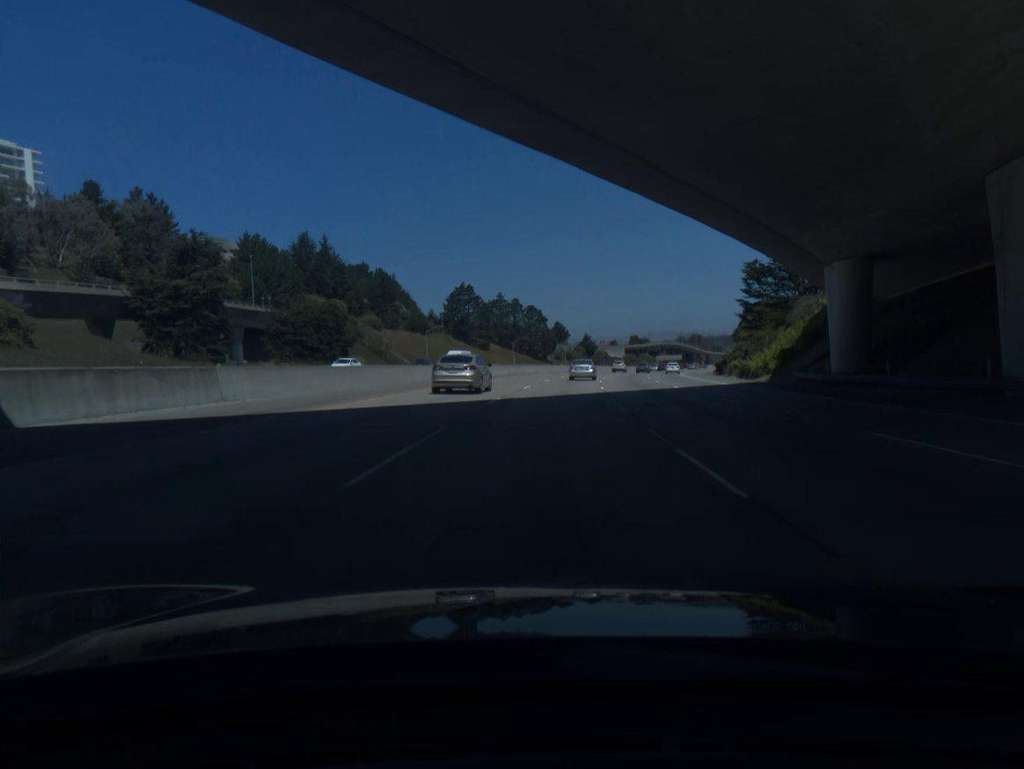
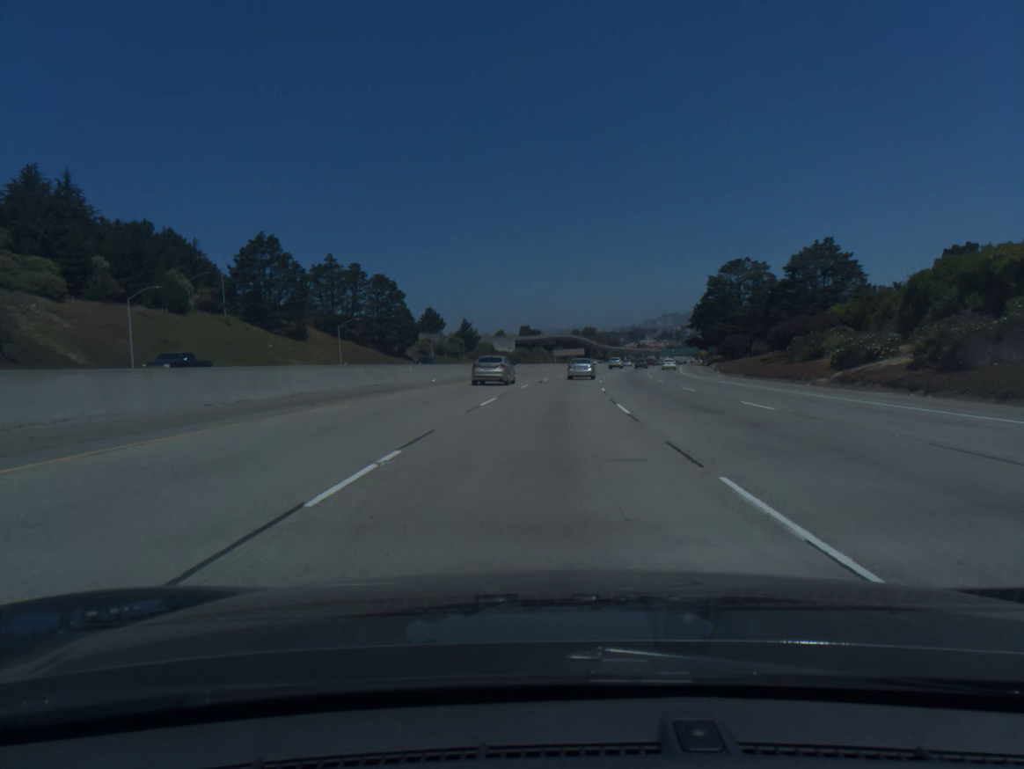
(+6.5, +87.7) m; +9°
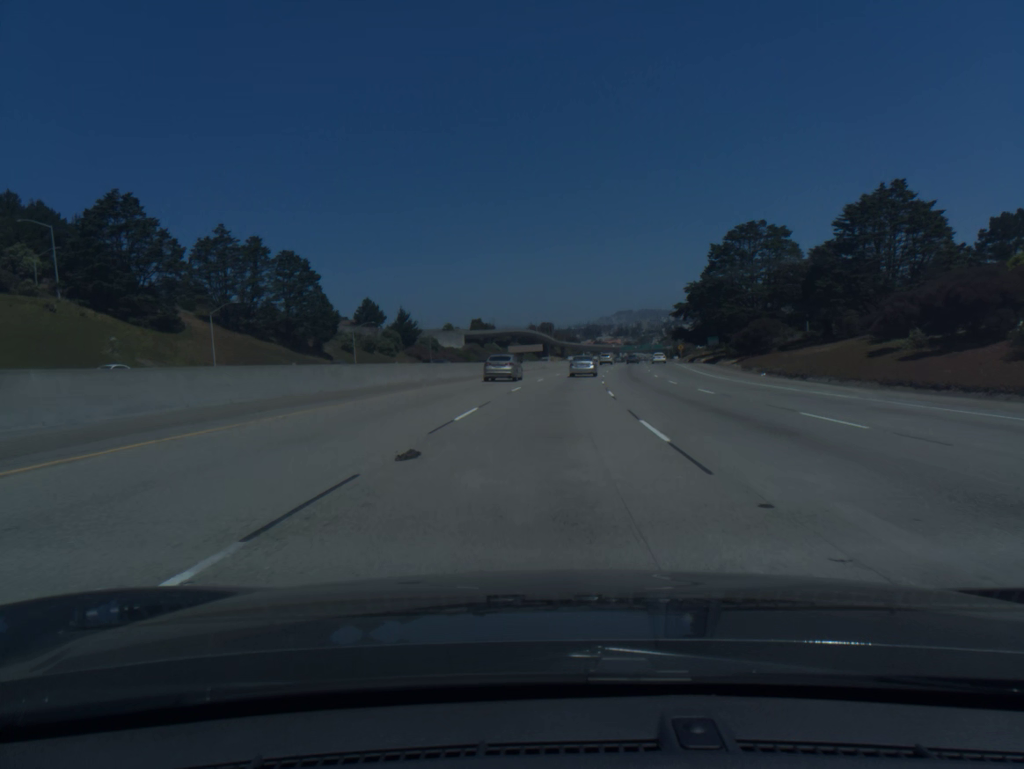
(+1.0, +35.1) m; +3°
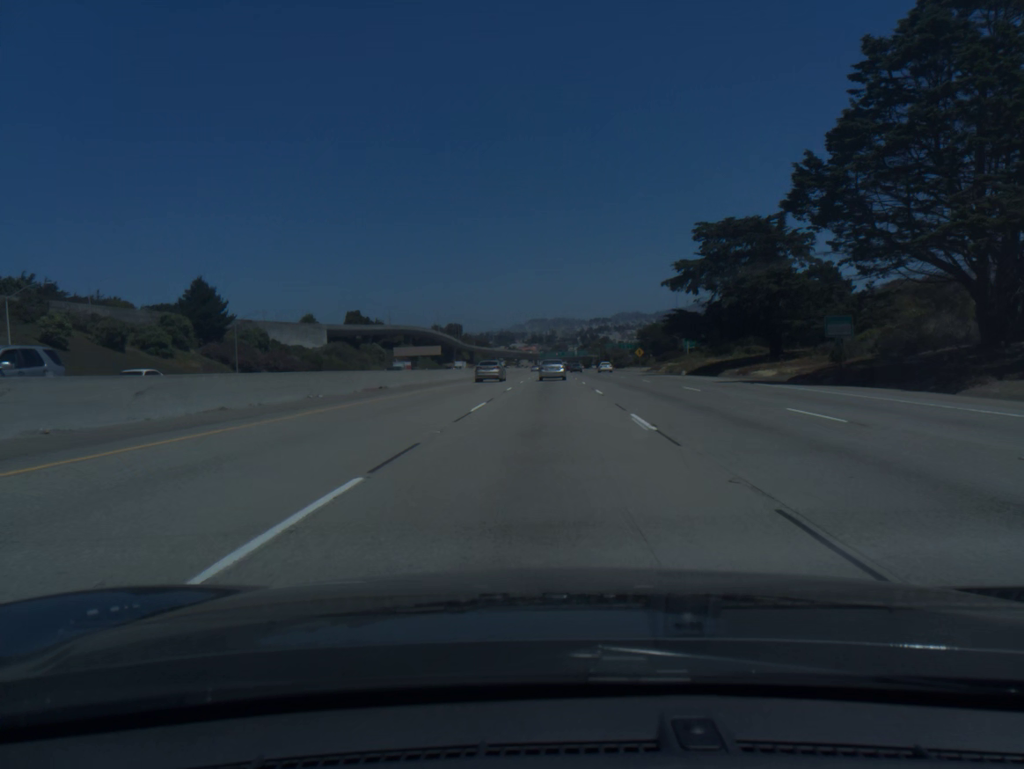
(+4.0, +69.5) m; +6°
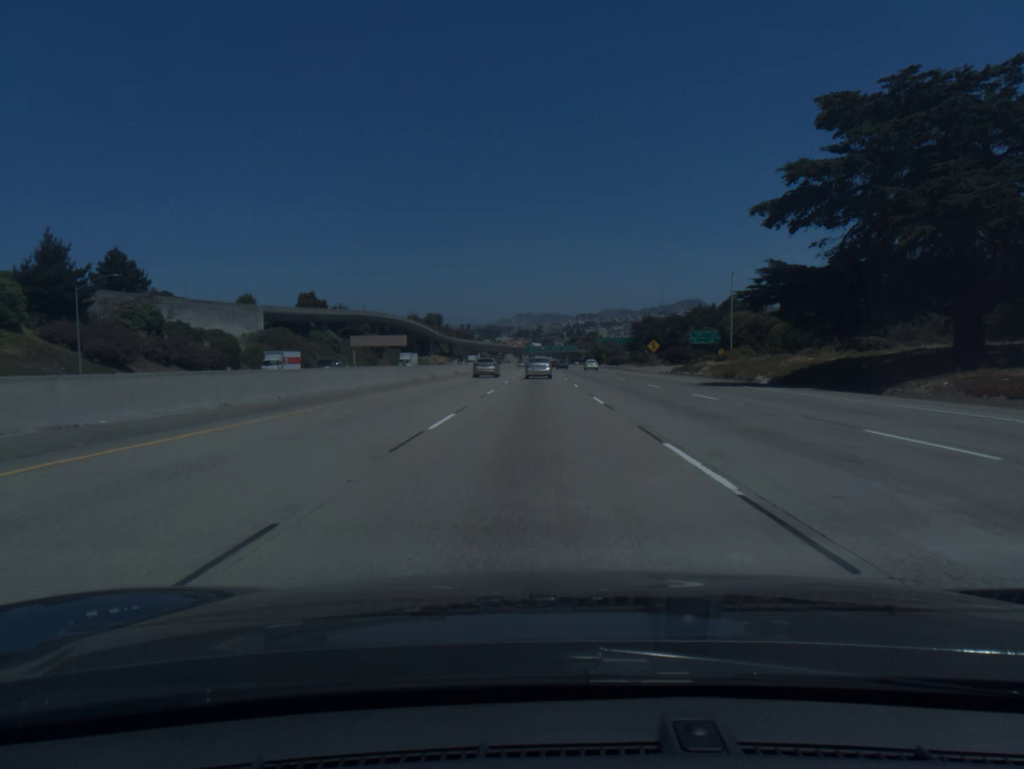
(+0.4, +34.5) m; +1°
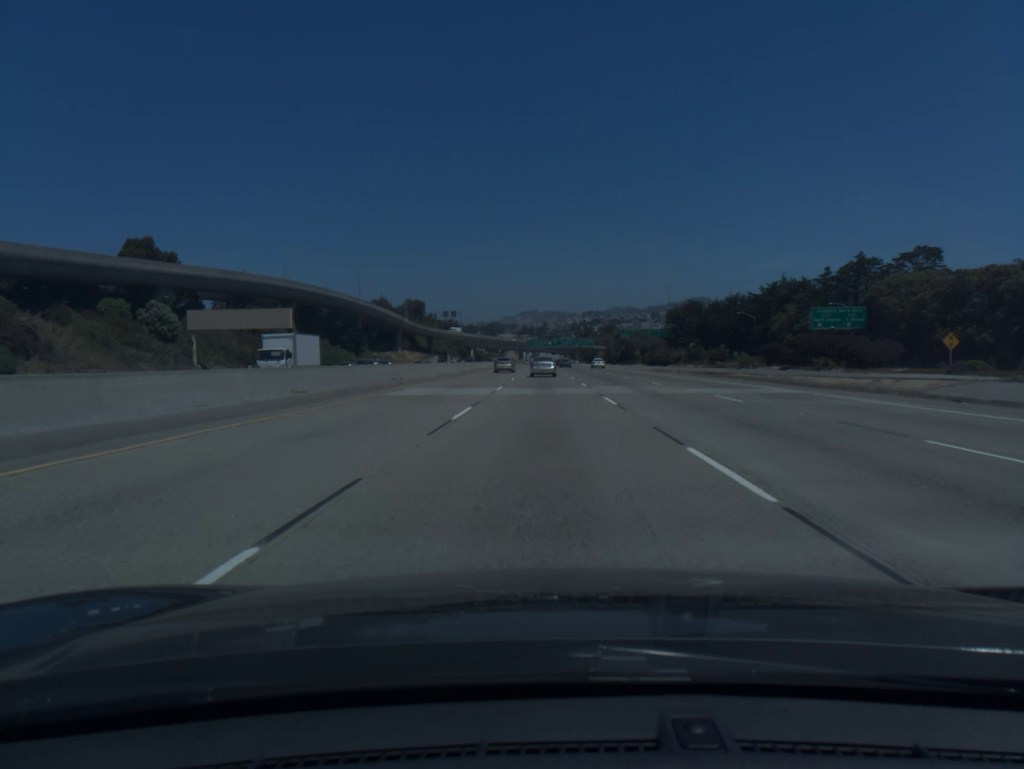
(-0.3, +85.9) m; 0°
